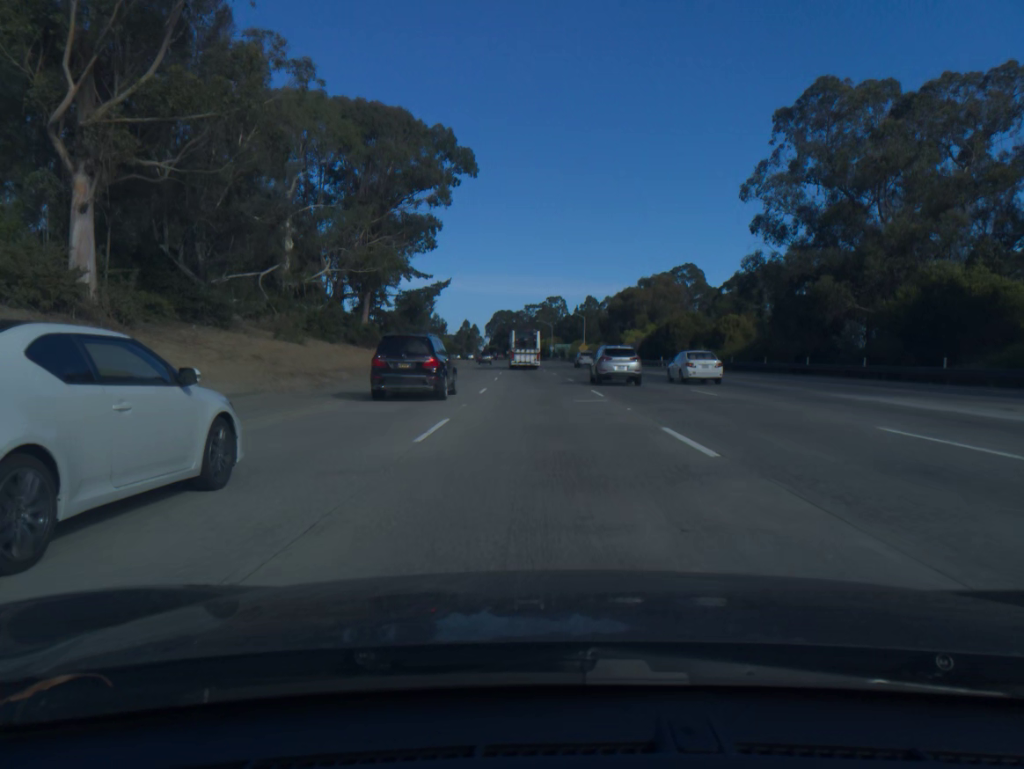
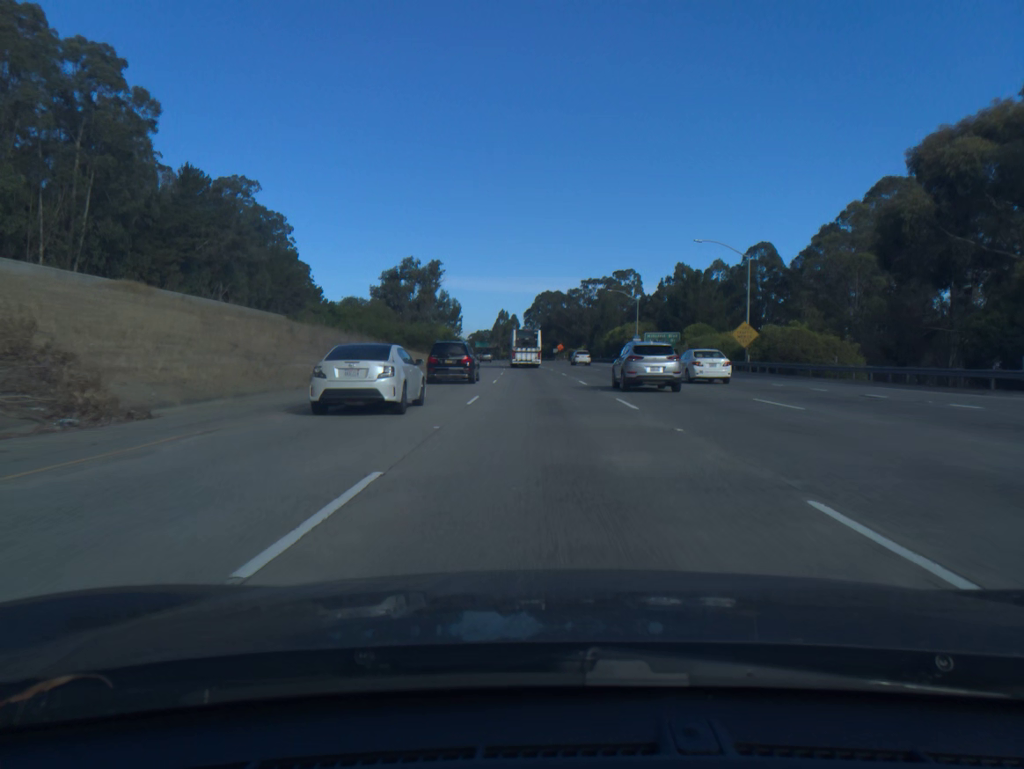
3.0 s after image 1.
(-2.9, +94.5) m; -4°
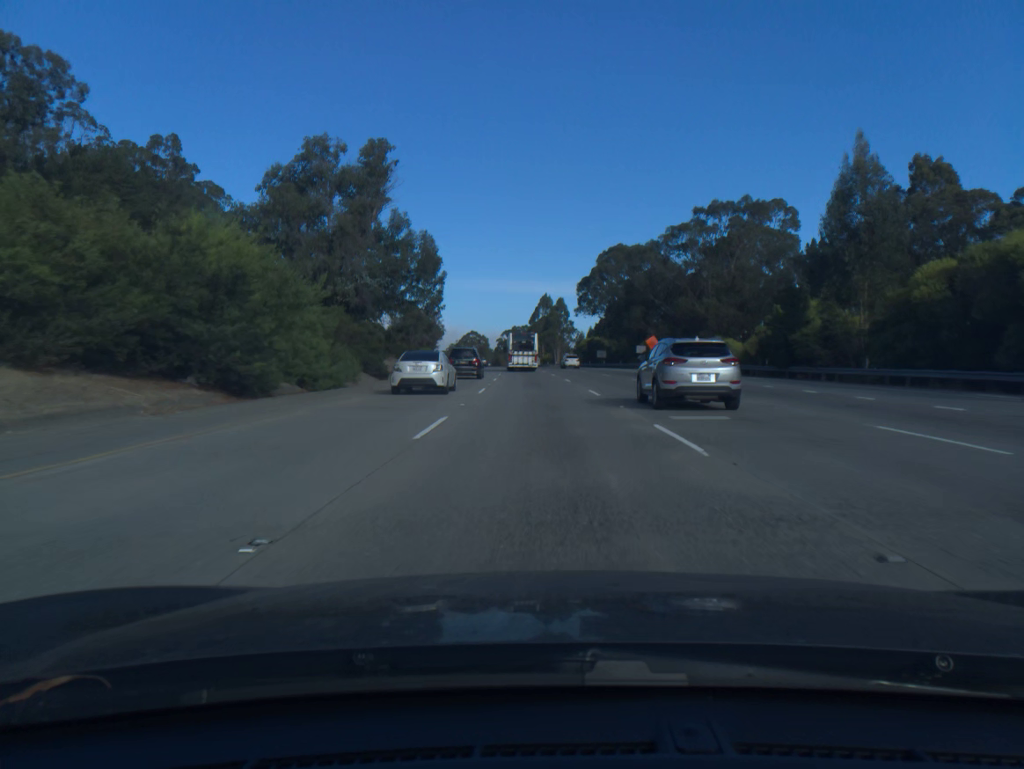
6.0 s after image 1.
(-2.7, +94.9) m; -3°
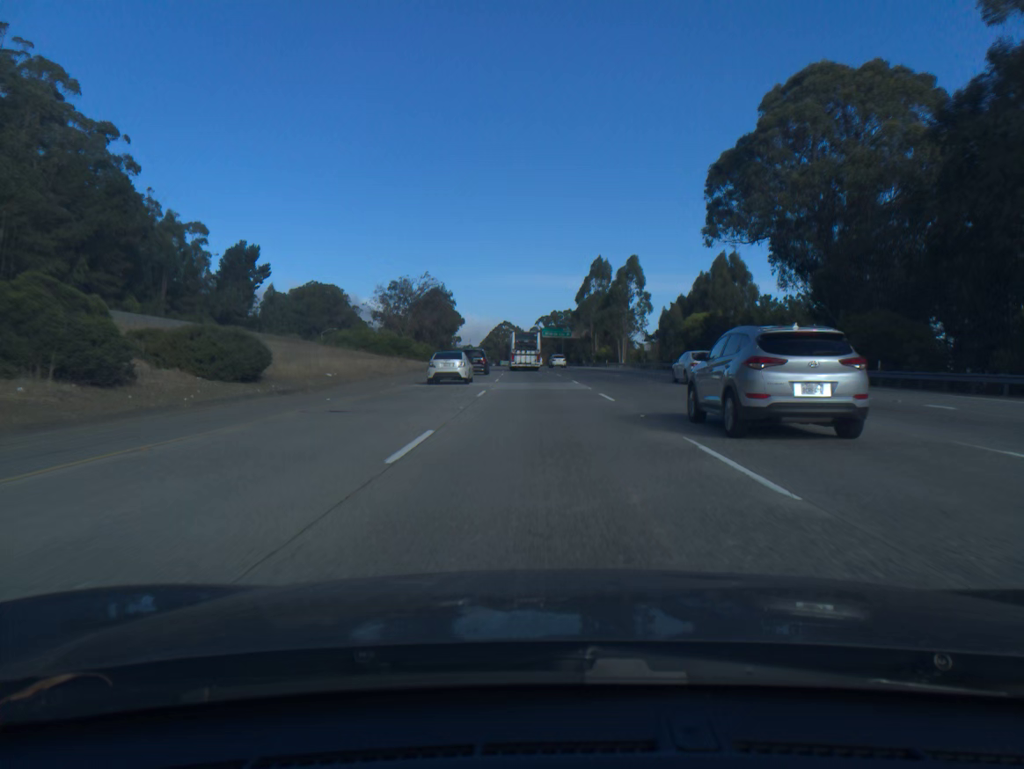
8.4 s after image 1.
(-2.2, +76.1) m; -3°
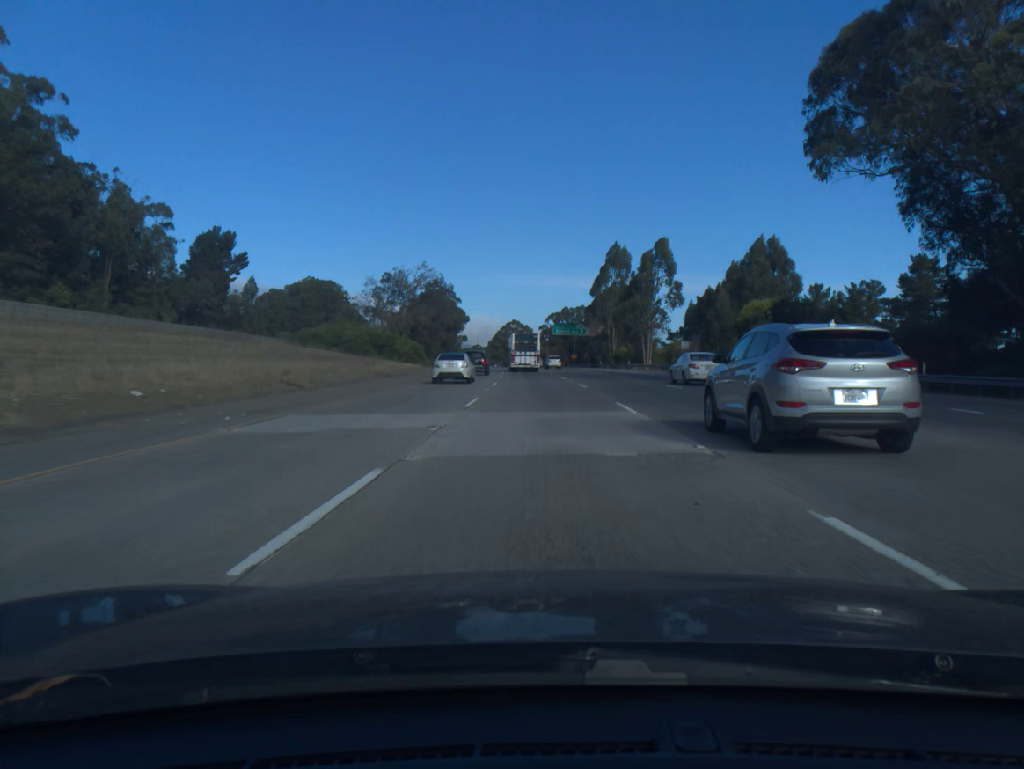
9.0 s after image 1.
(-0.1, +19.0) m; -1°
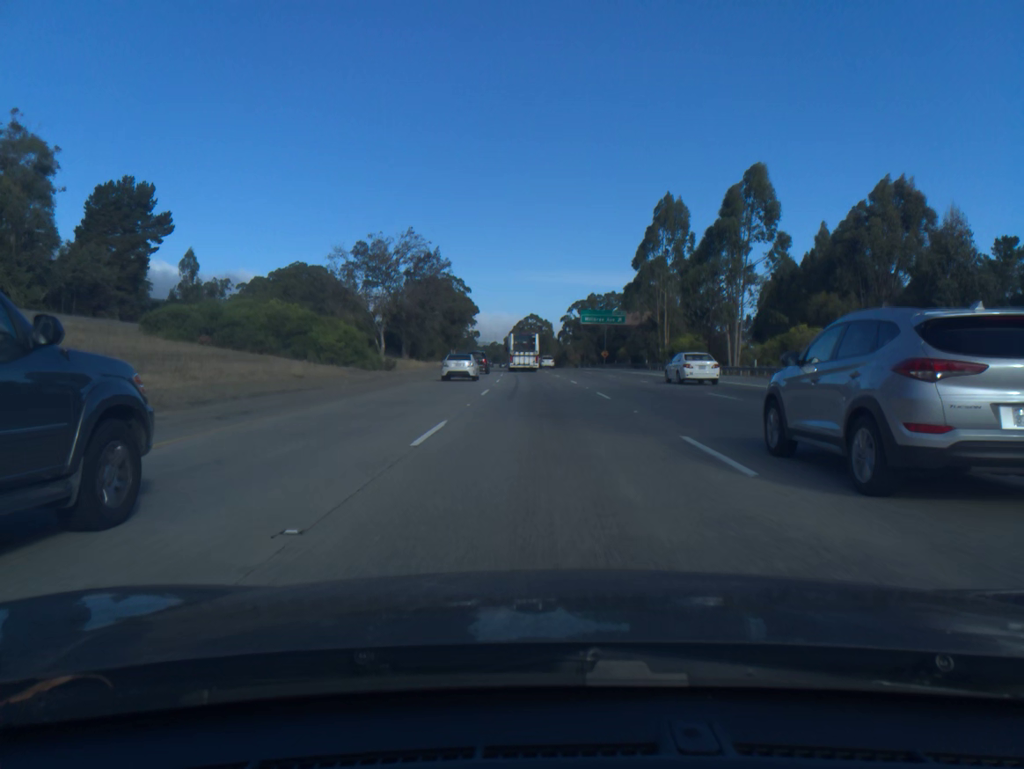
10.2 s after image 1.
(-0.4, +38.1) m; -1°
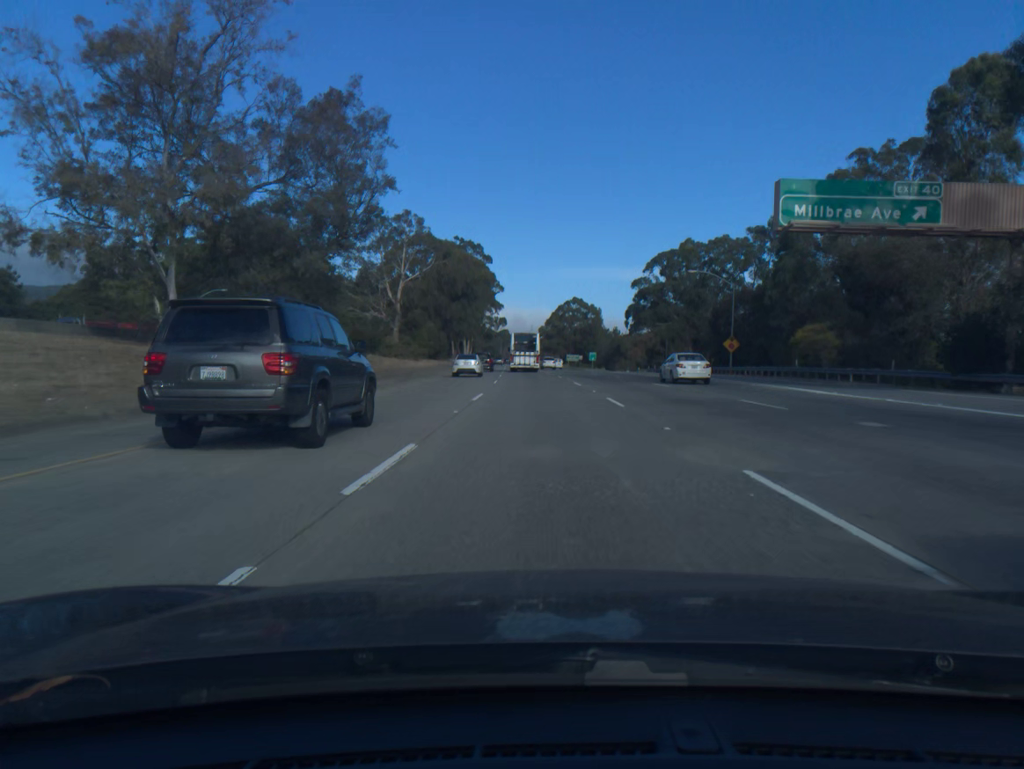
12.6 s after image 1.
(-2.0, +76.6) m; -3°
